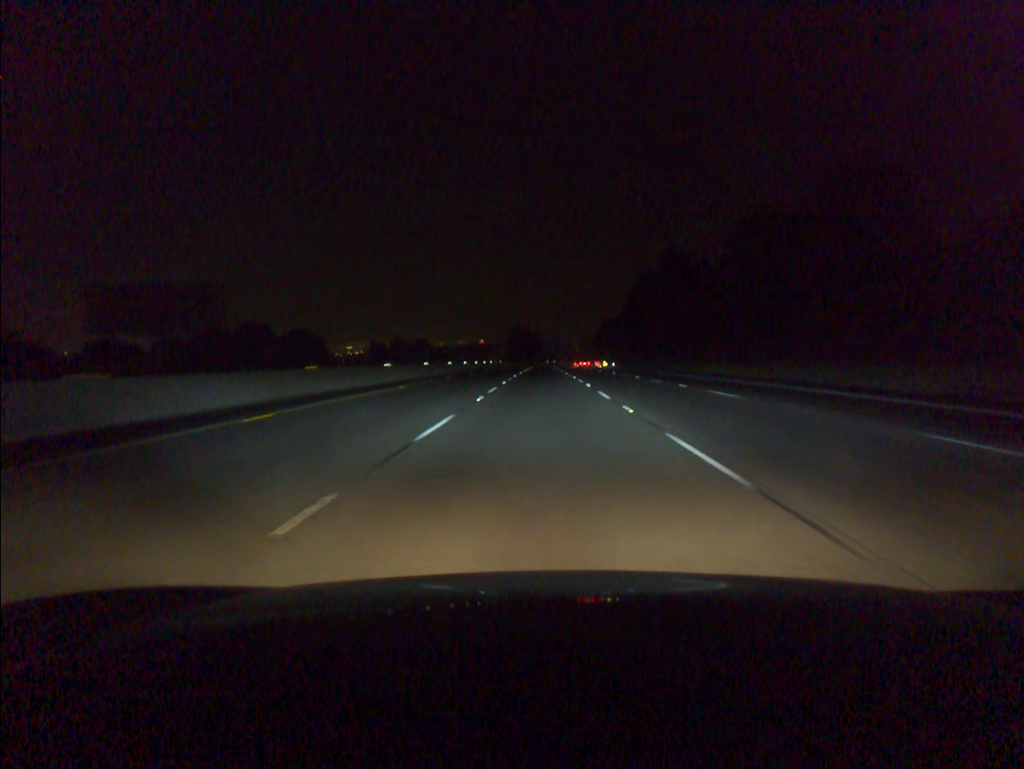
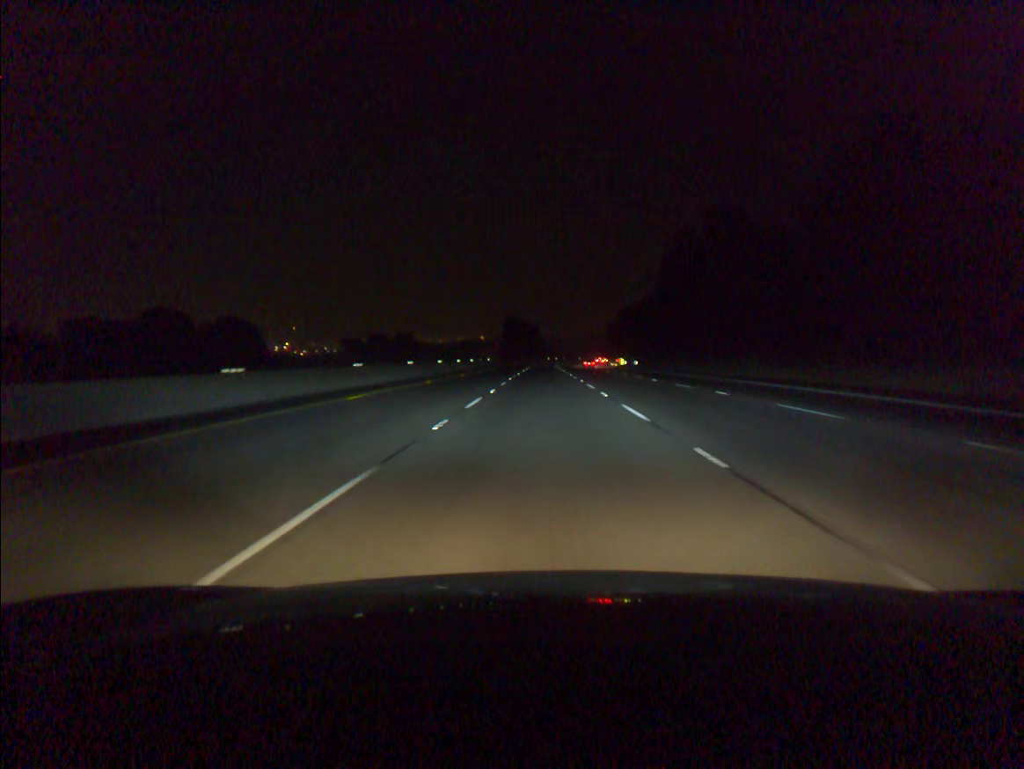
(0.0, +36.7) m; 0°
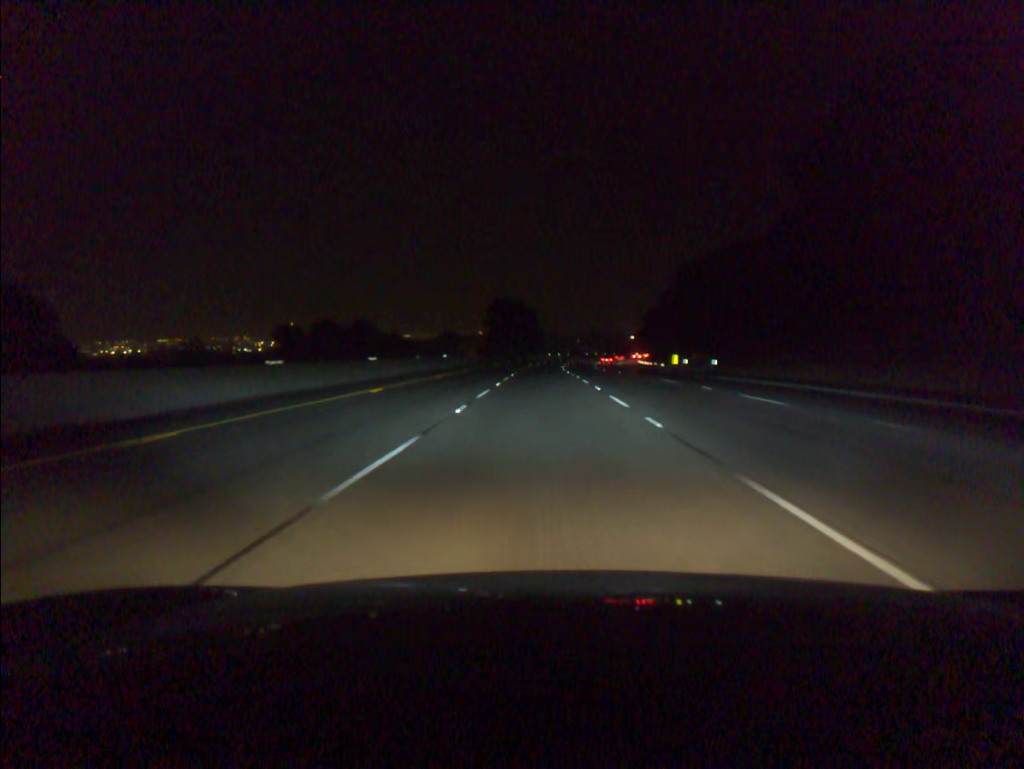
(0.0, +55.3) m; 0°
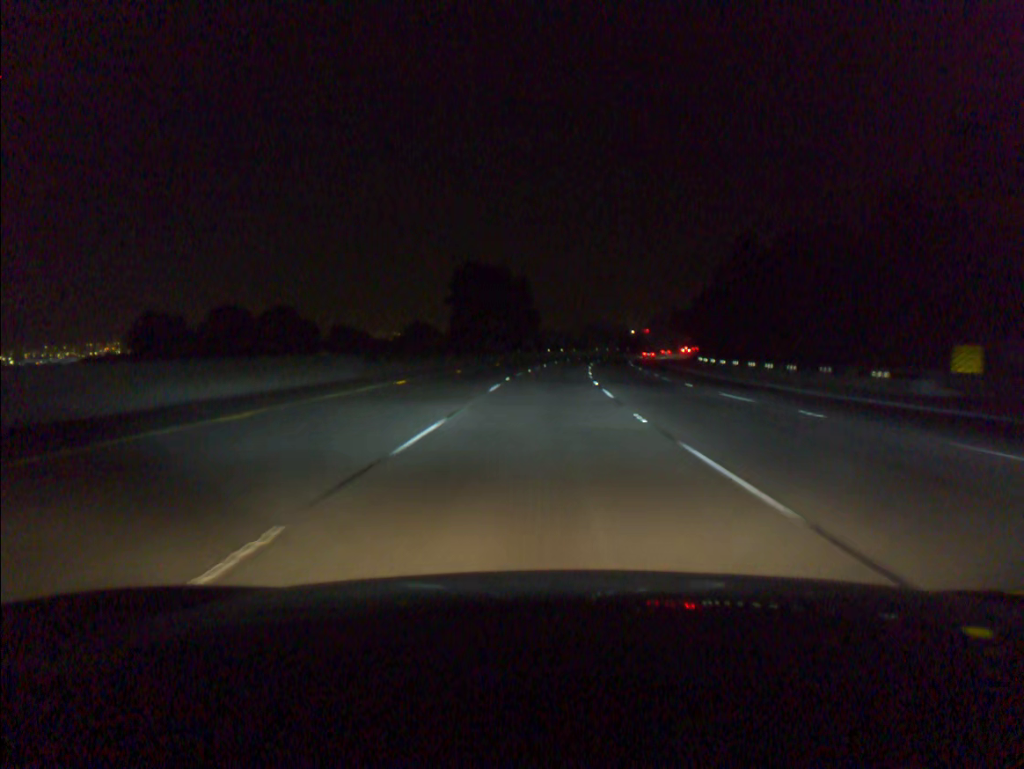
(+0.1, +55.4) m; 0°
